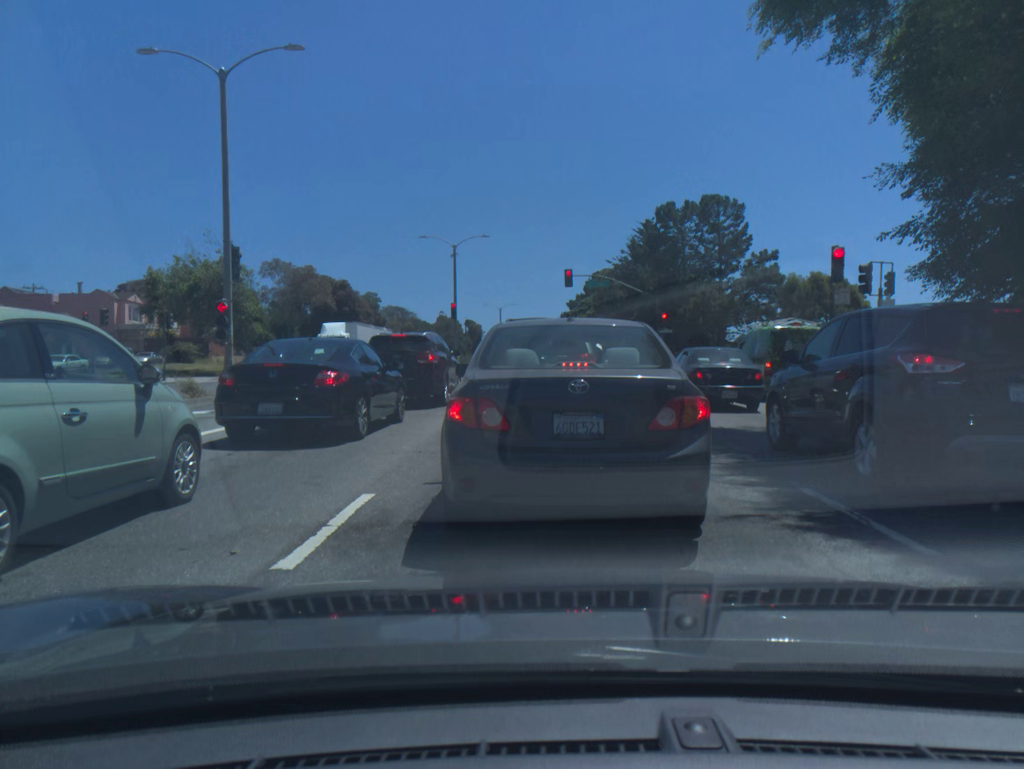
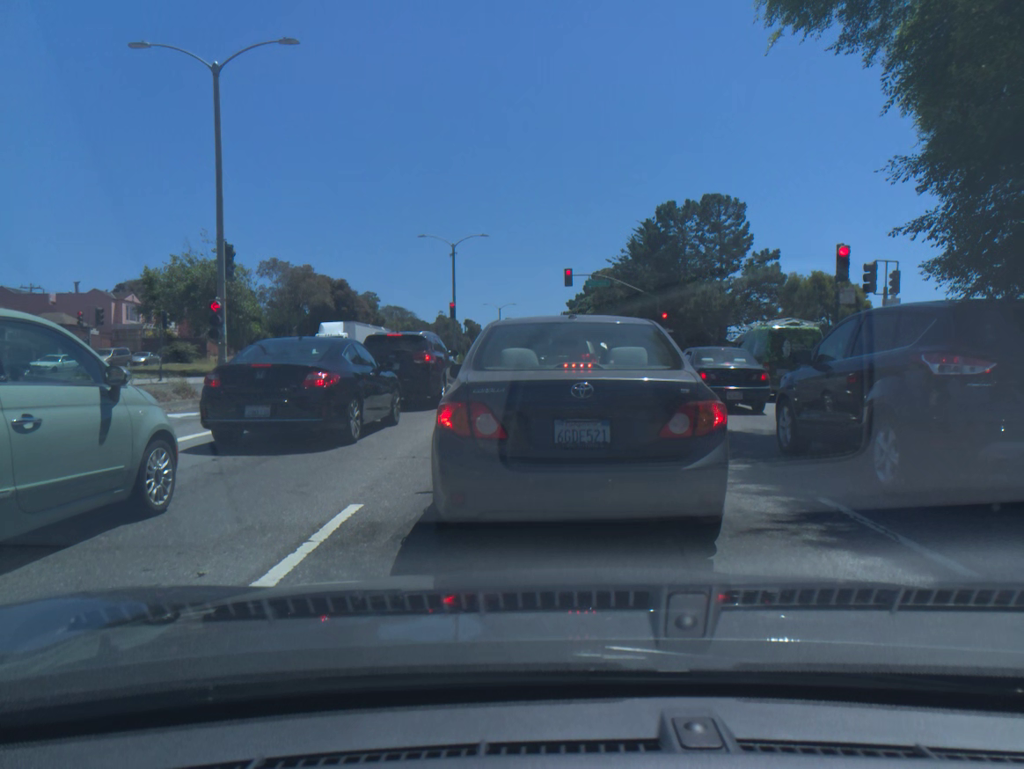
(0.0, +0.4) m; 0°
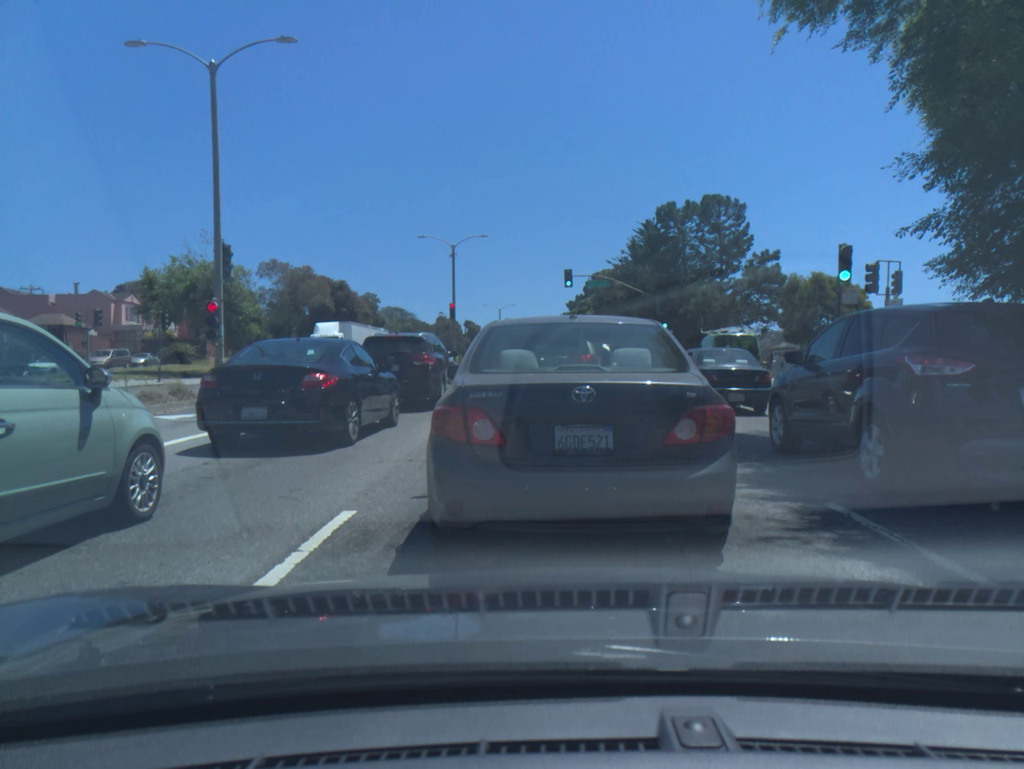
(0.0, +0.2) m; 0°
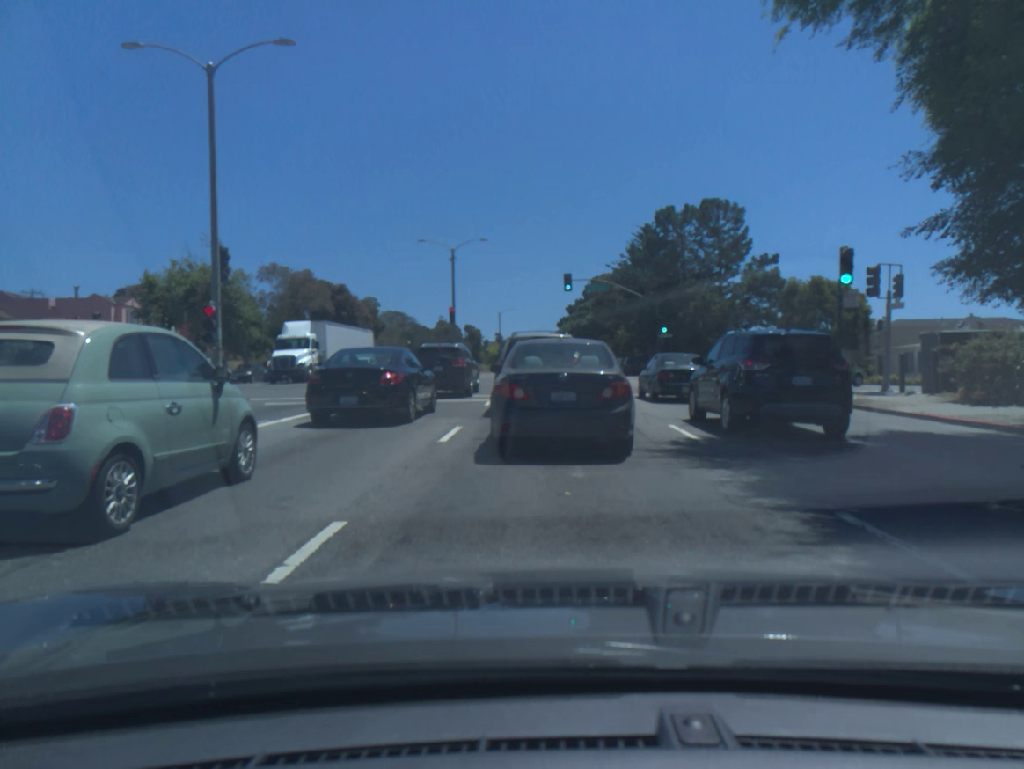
(0.0, +0.3) m; 0°
